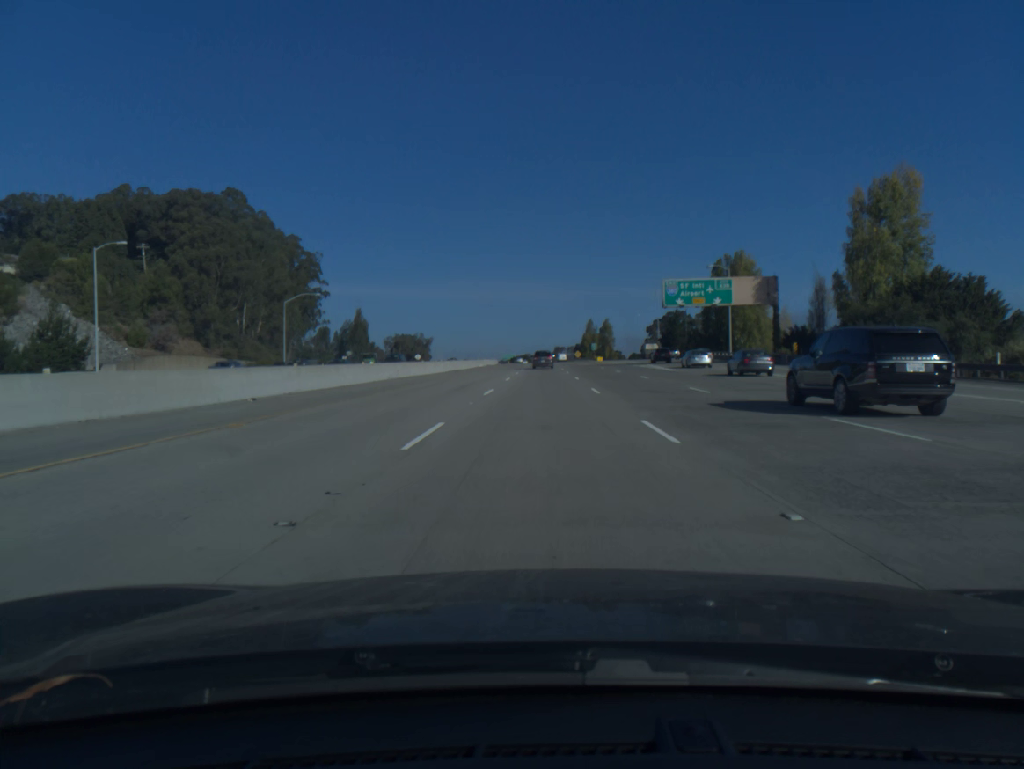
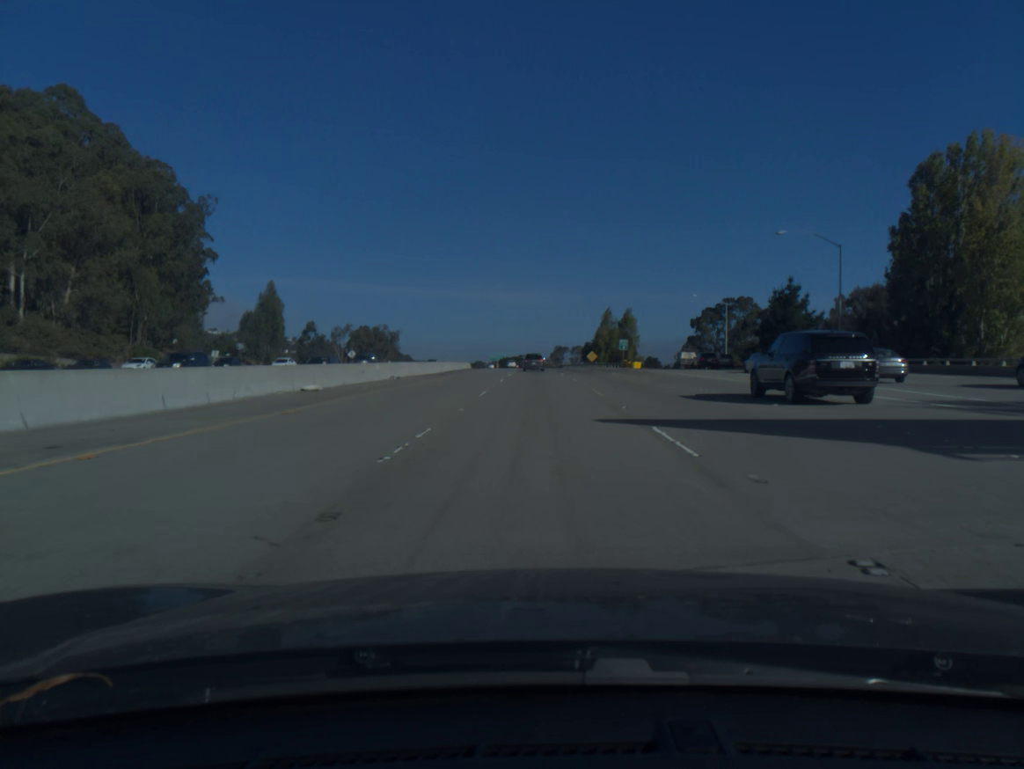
(+0.2, +74.8) m; 0°
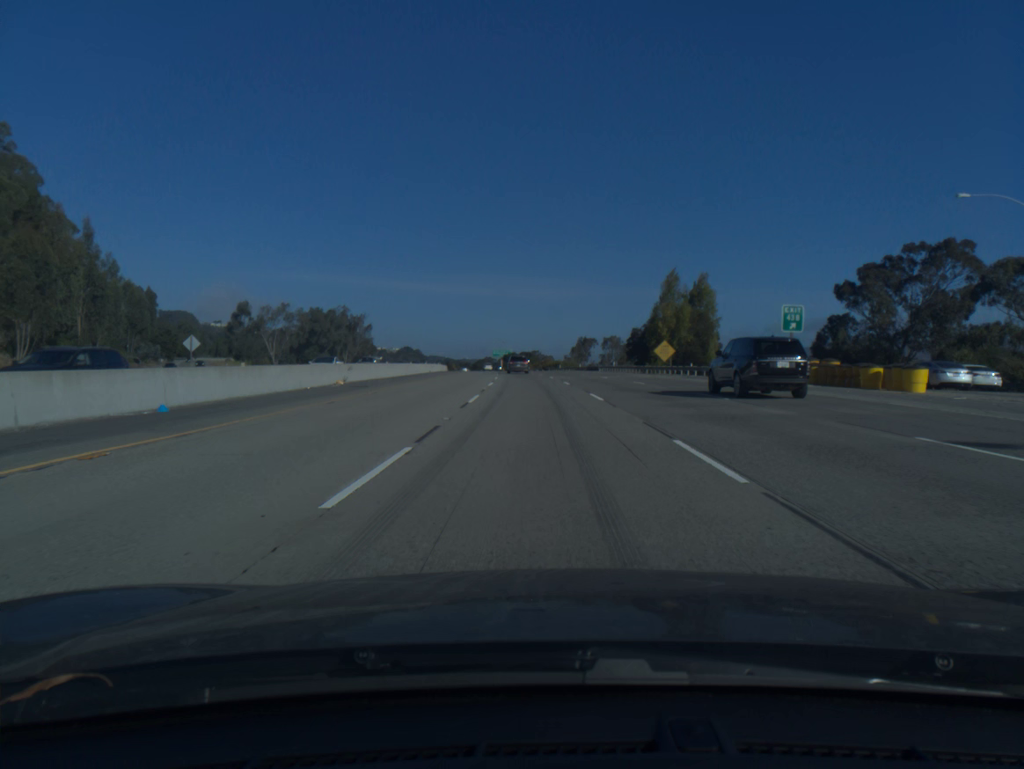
(-0.6, +75.2) m; -1°
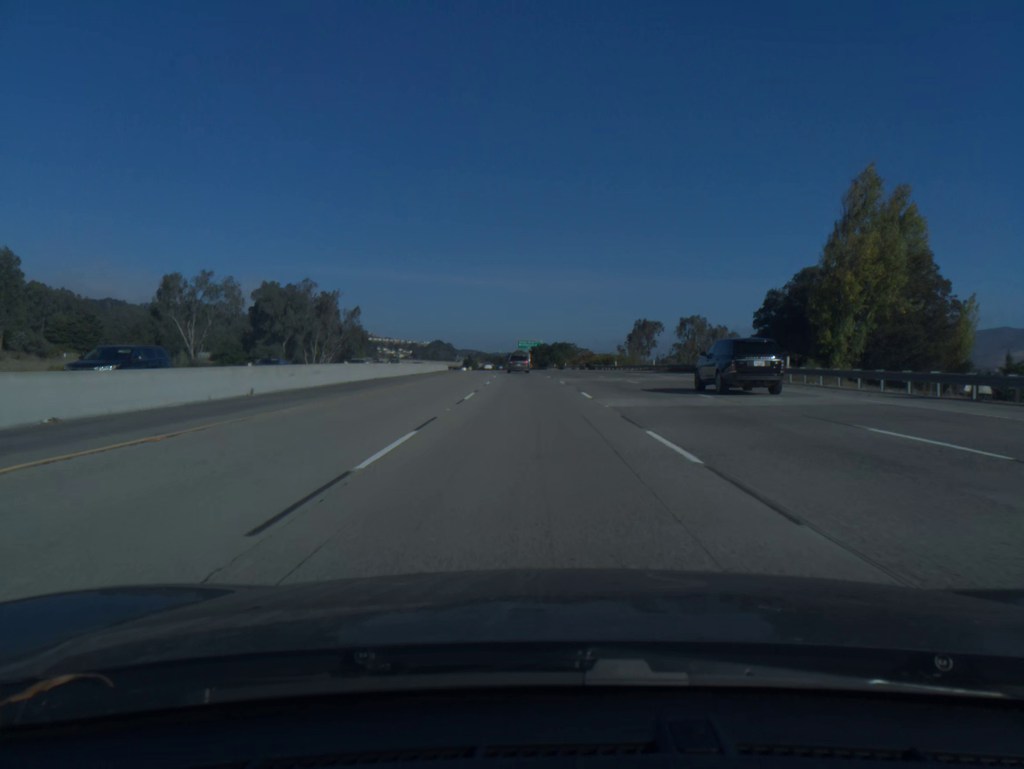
(-1.2, +56.8) m; -2°
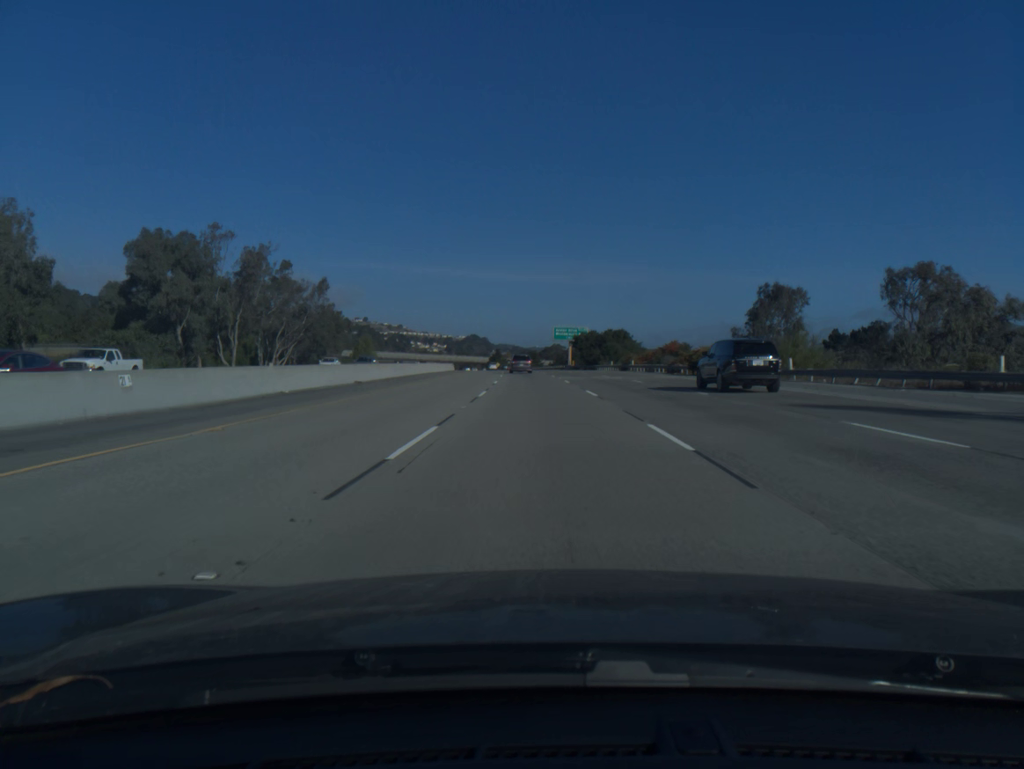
(-1.3, +57.0) m; -3°
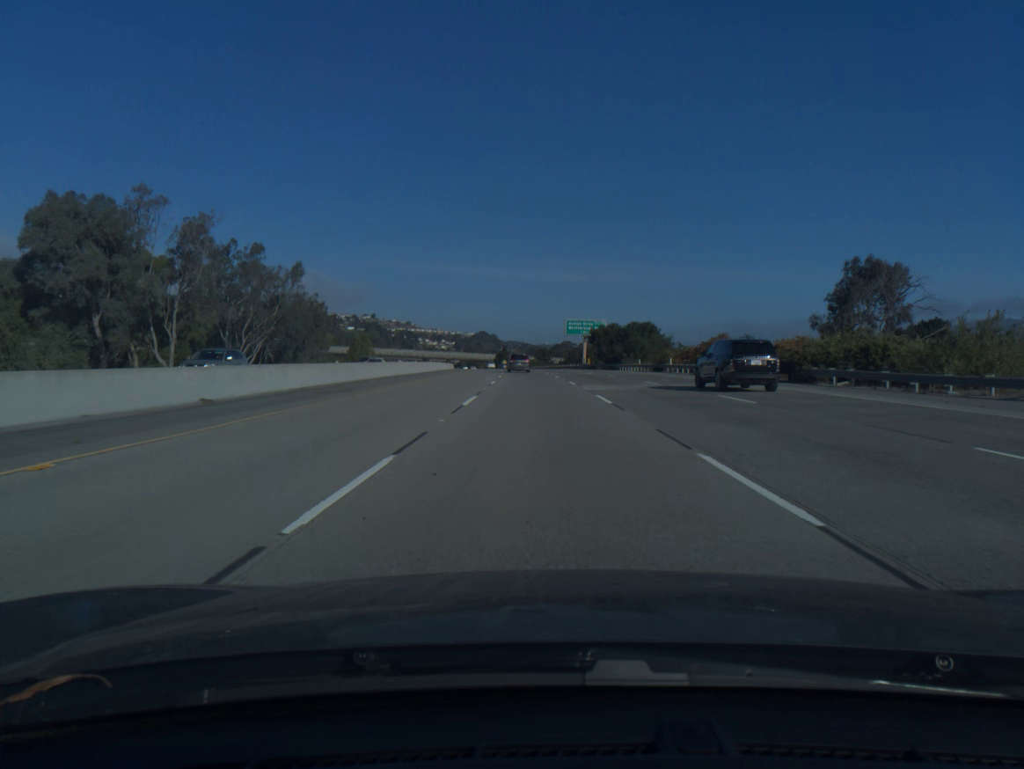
(-0.1, +19.0) m; -1°
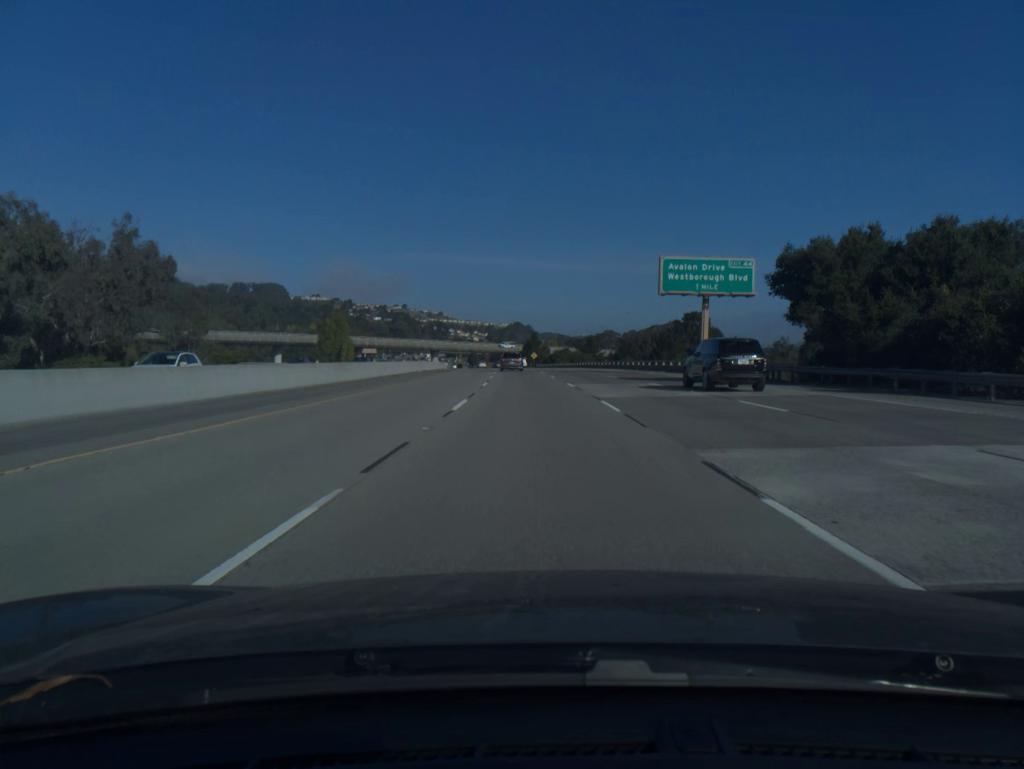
(-1.8, +75.7) m; -3°
